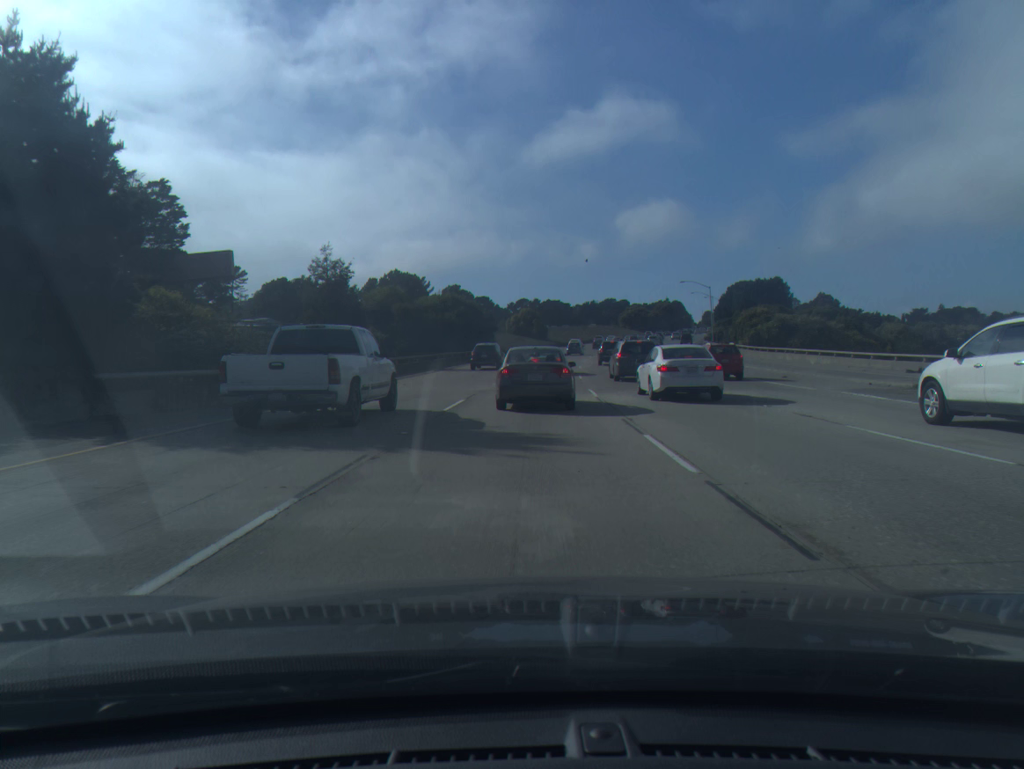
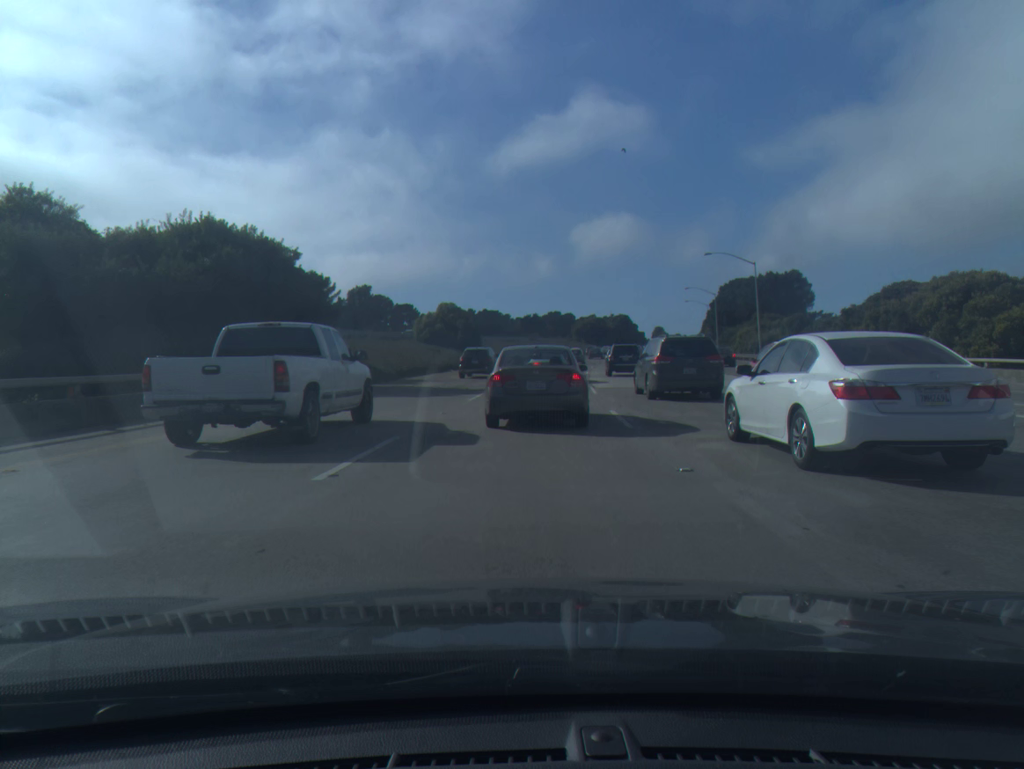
(+2.3, +51.7) m; +5°
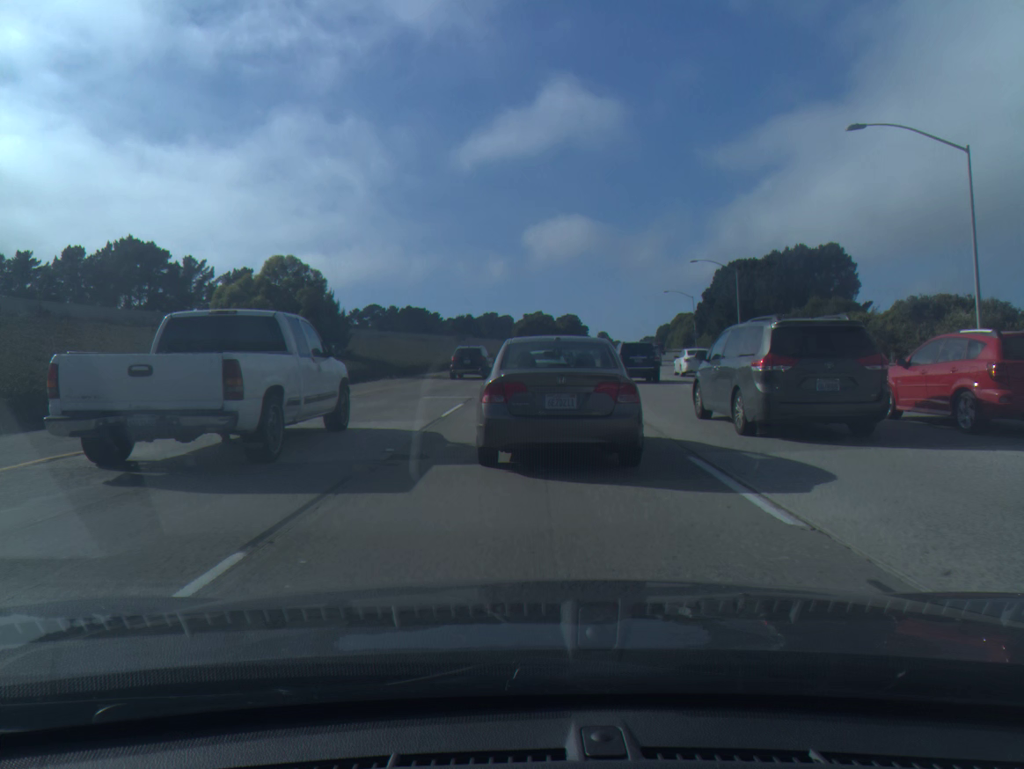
(+1.7, +43.1) m; +5°
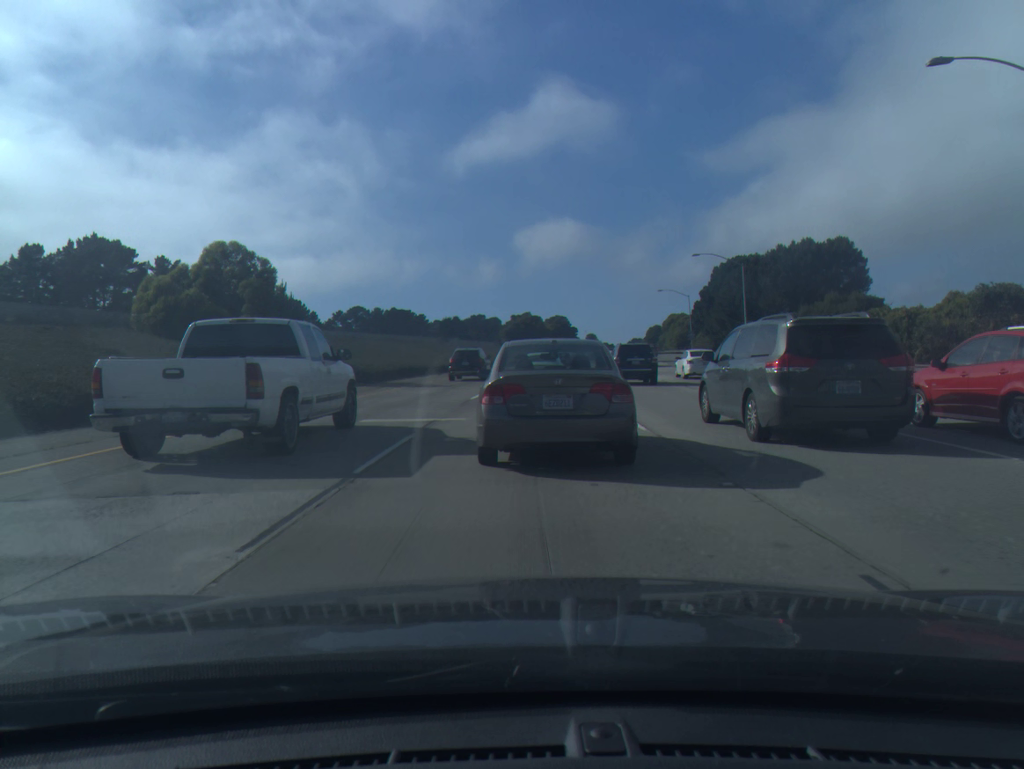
(+0.1, +7.3) m; +1°
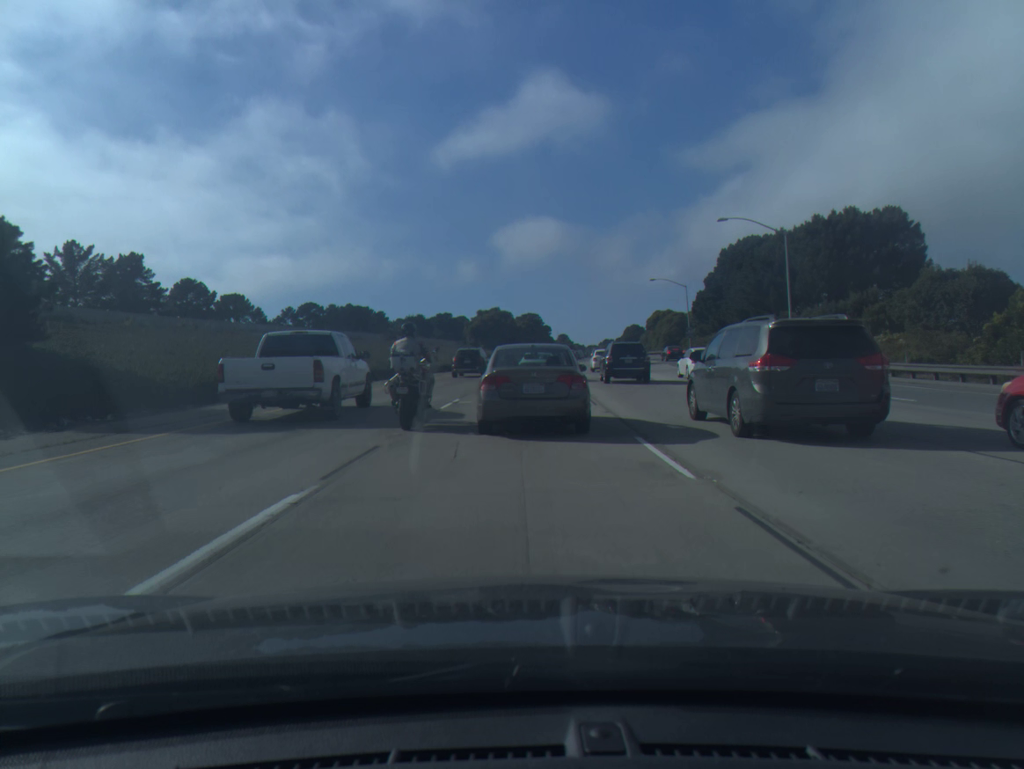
(+0.3, +19.7) m; +2°
